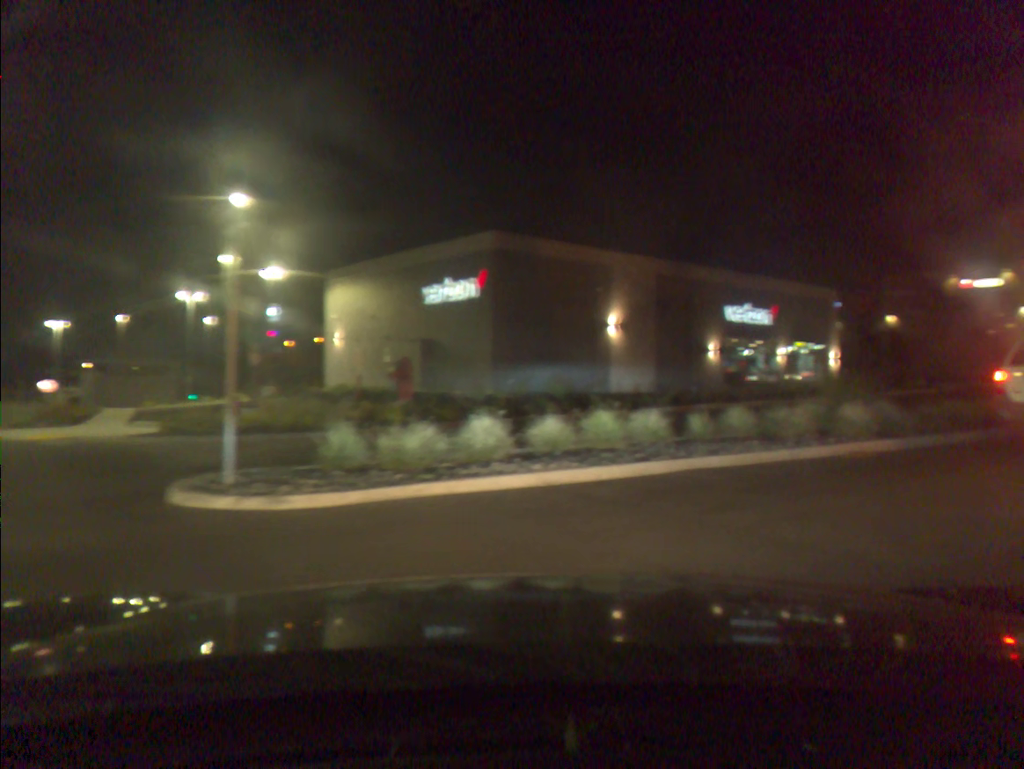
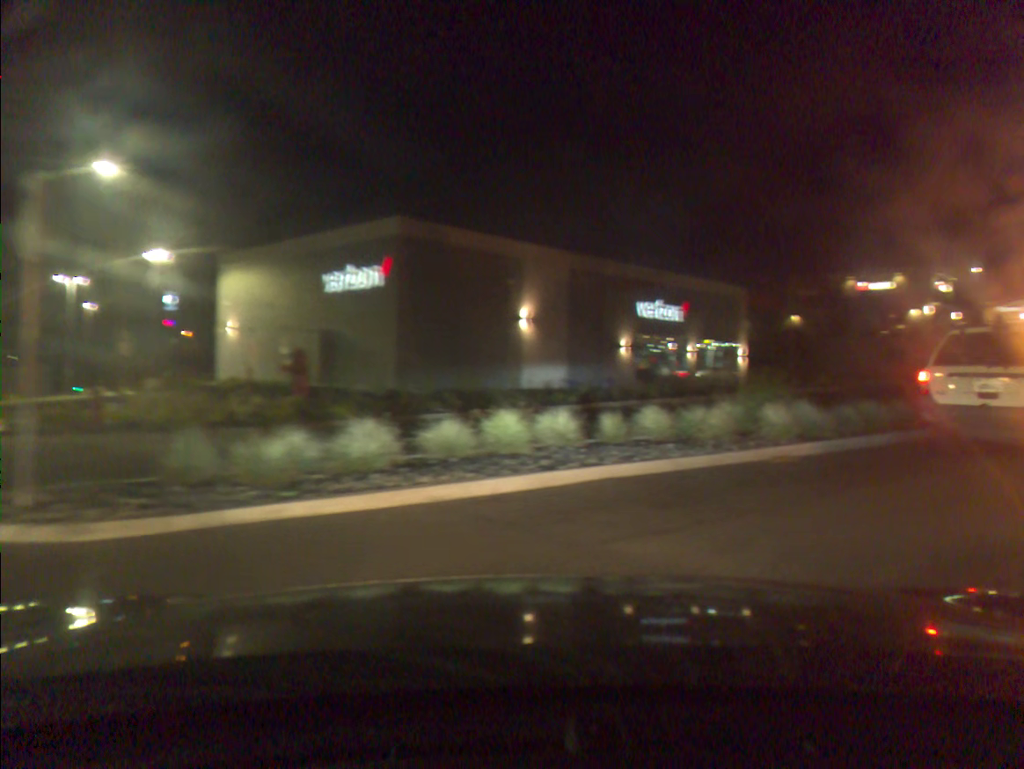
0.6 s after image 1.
(0.0, +1.2) m; +1°
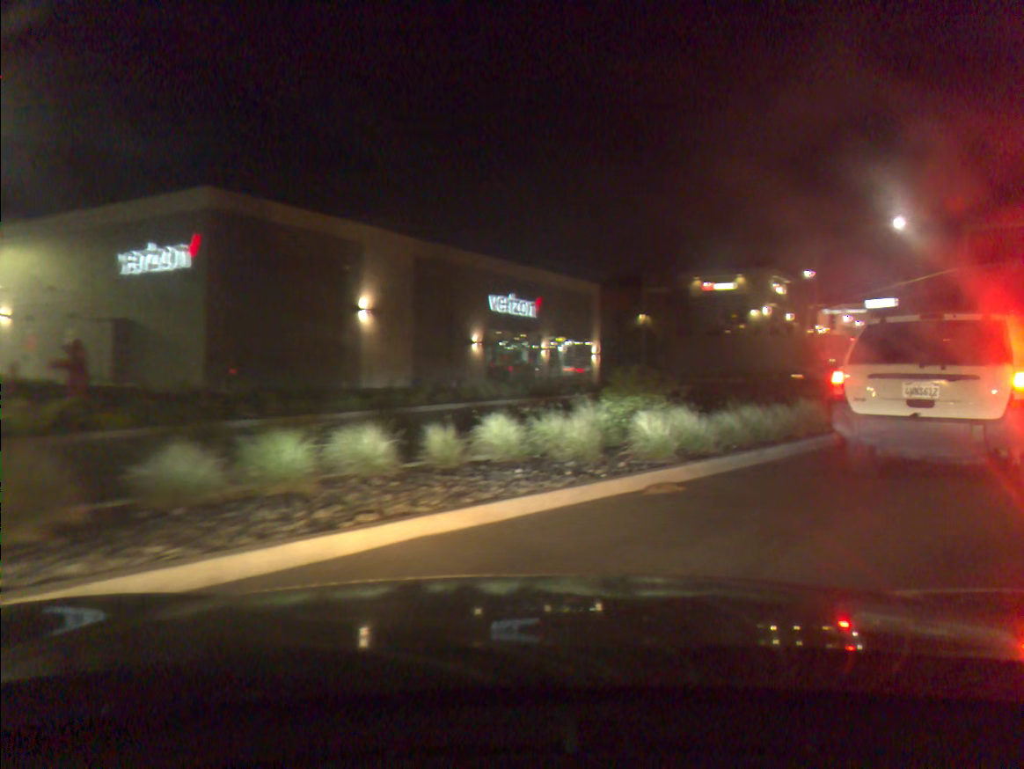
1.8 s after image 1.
(+0.3, +2.8) m; +10°
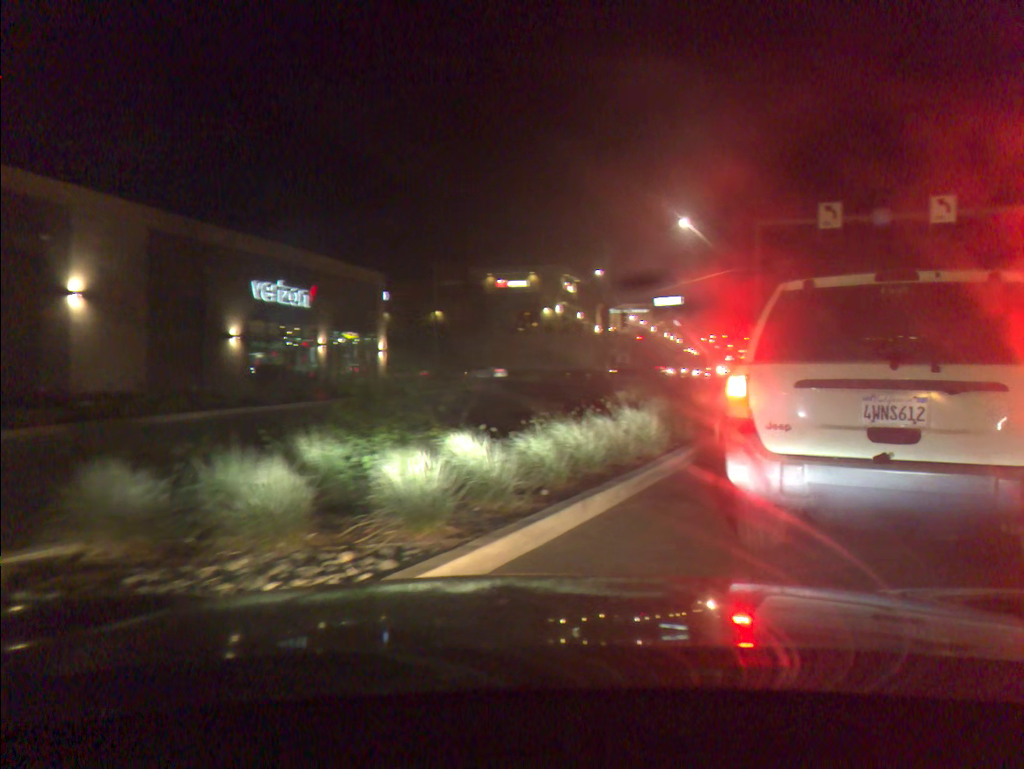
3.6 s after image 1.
(+0.6, +3.9) m; +18°
